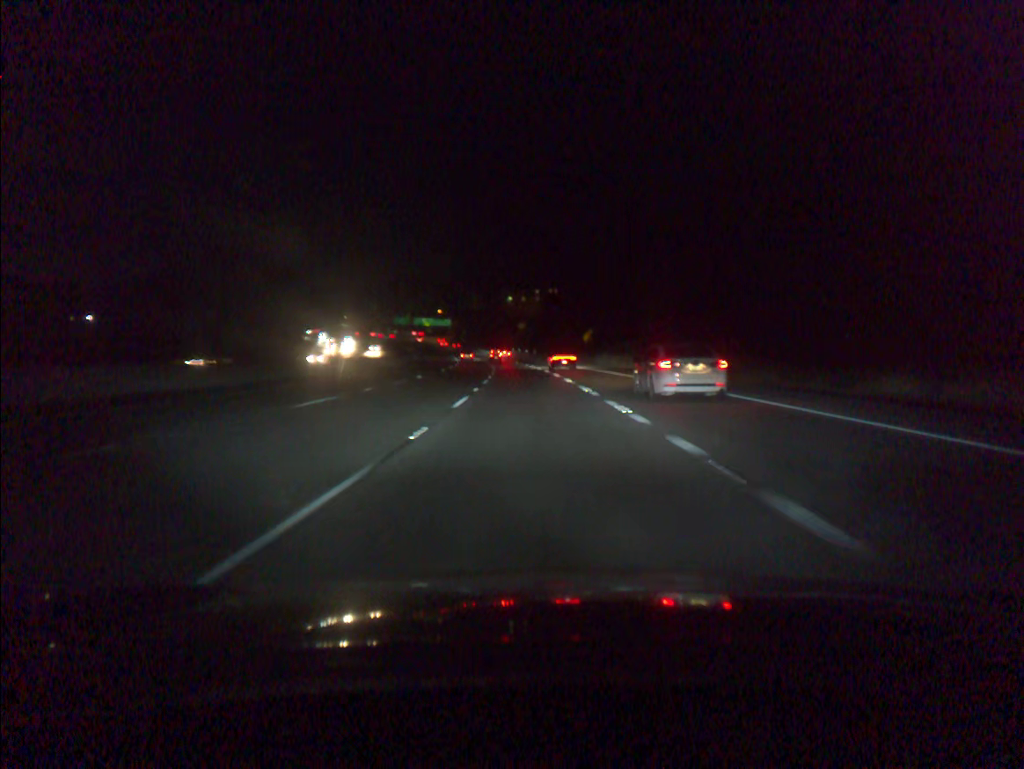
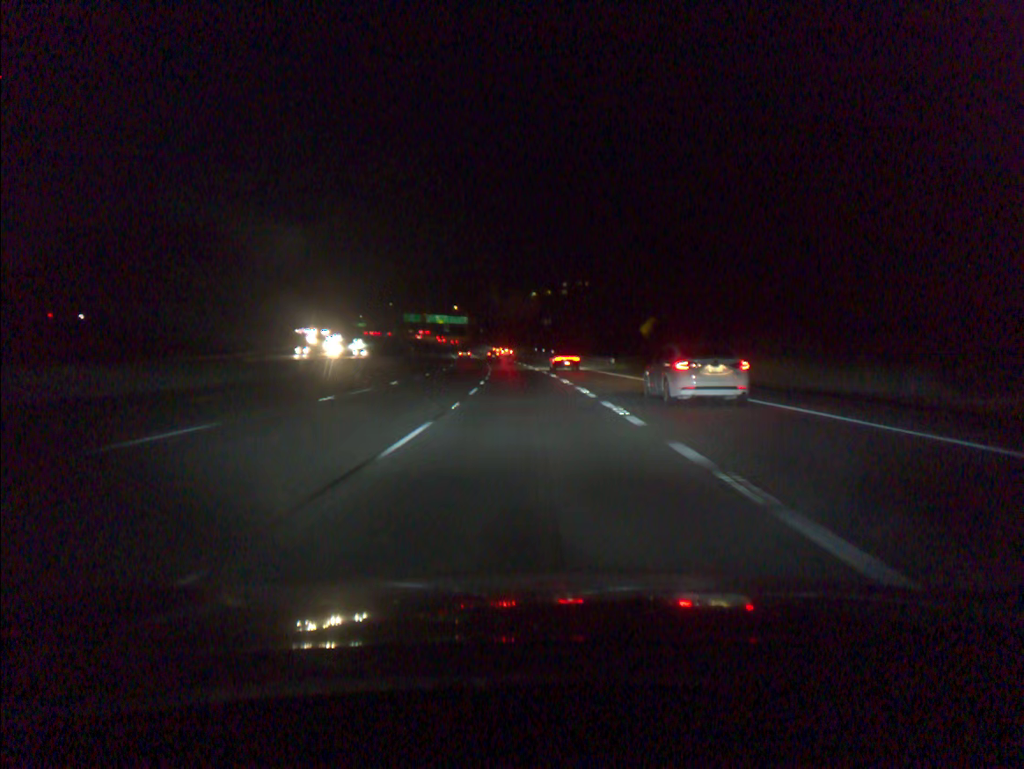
(-0.6, +36.6) m; -2°
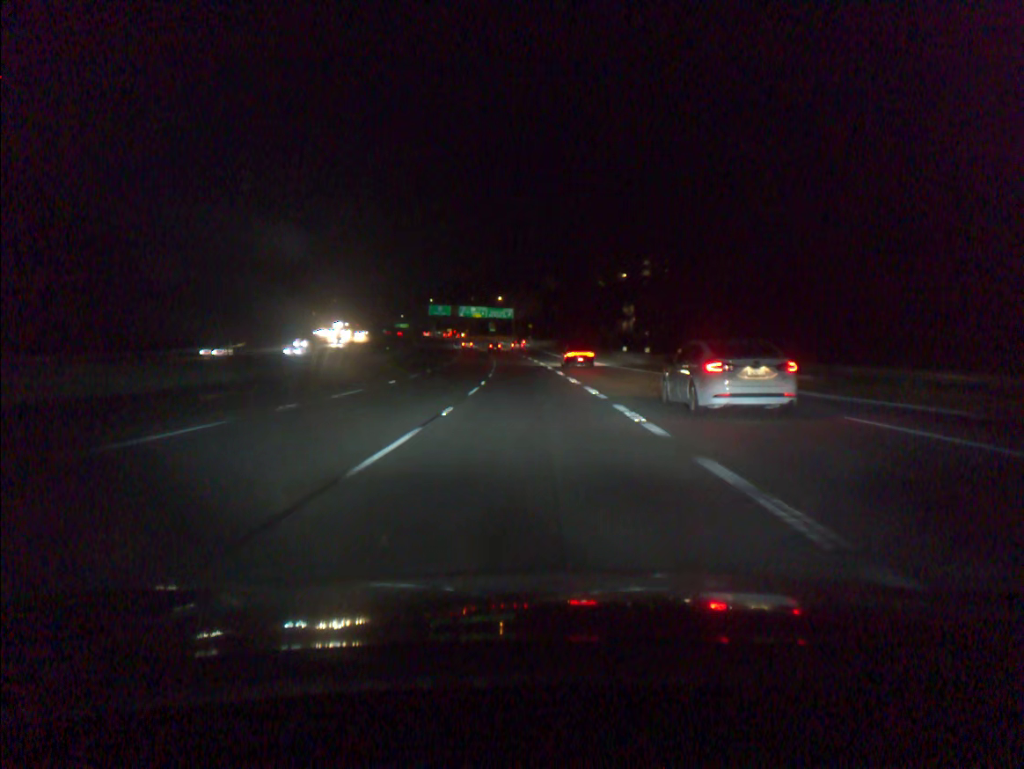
(-2.8, +73.2) m; -4°
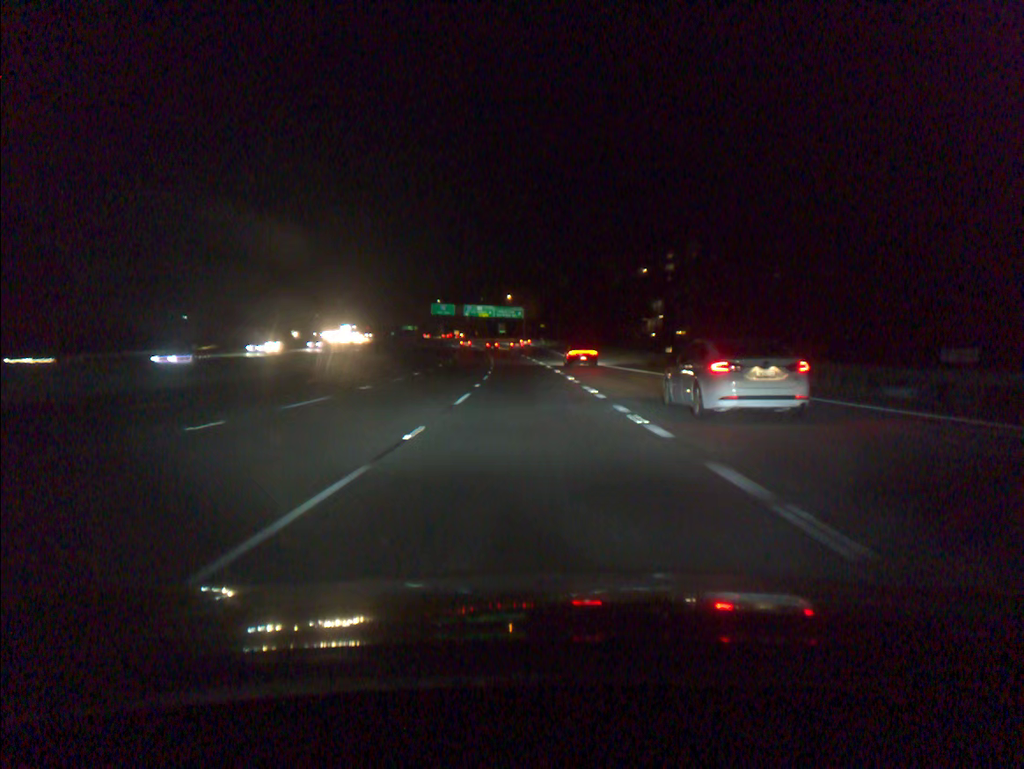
(-0.1, +18.3) m; -1°
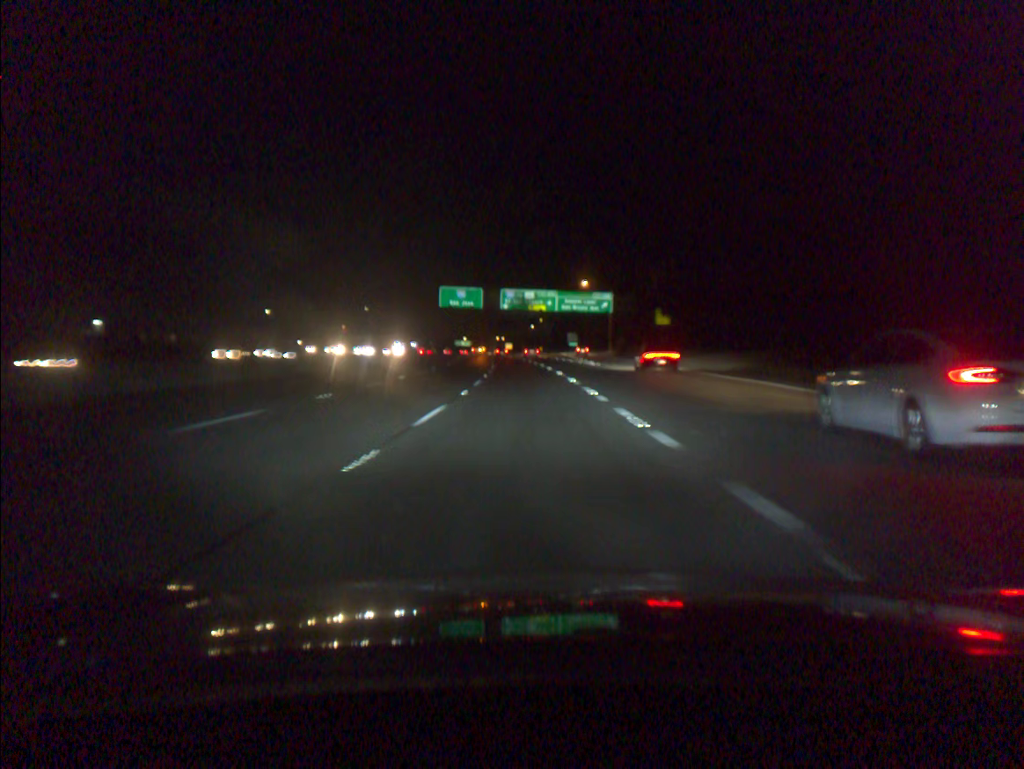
(-4.1, +90.9) m; -5°
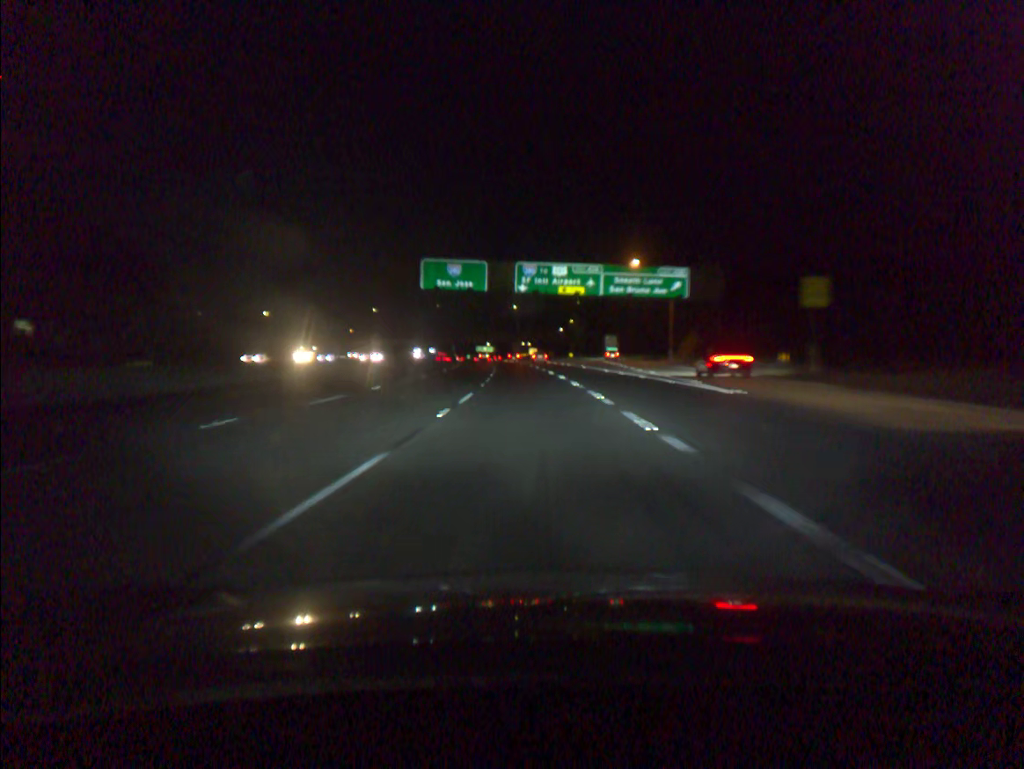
(-0.7, +36.2) m; -2°
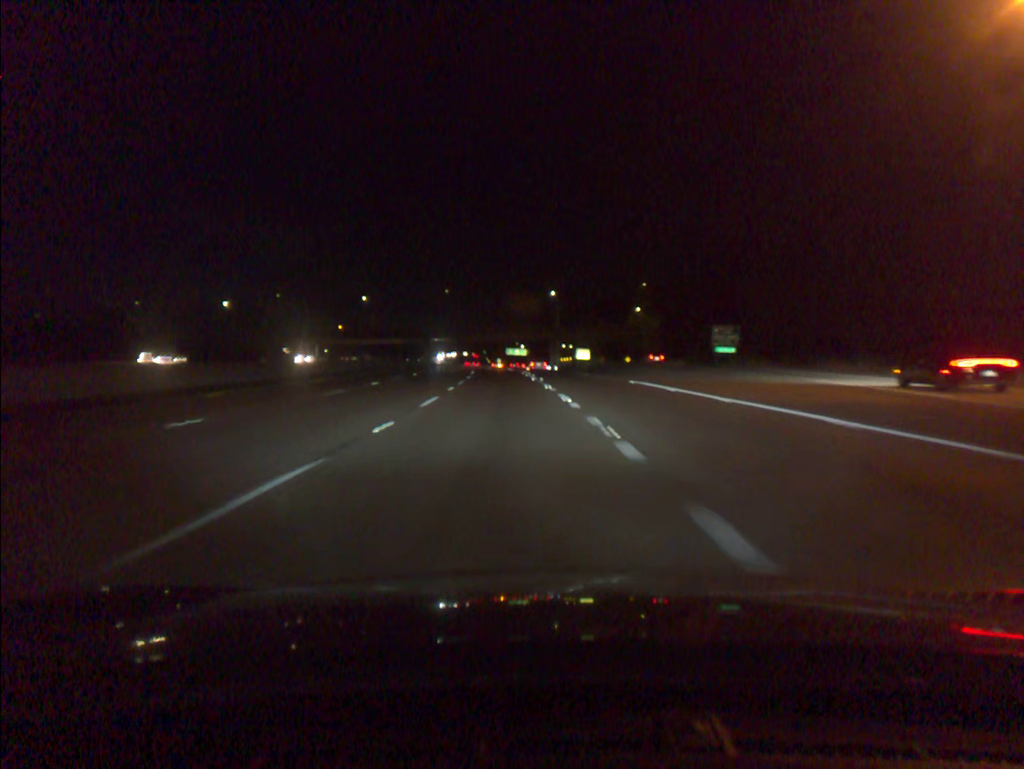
(-1.9, +72.1) m; -3°
